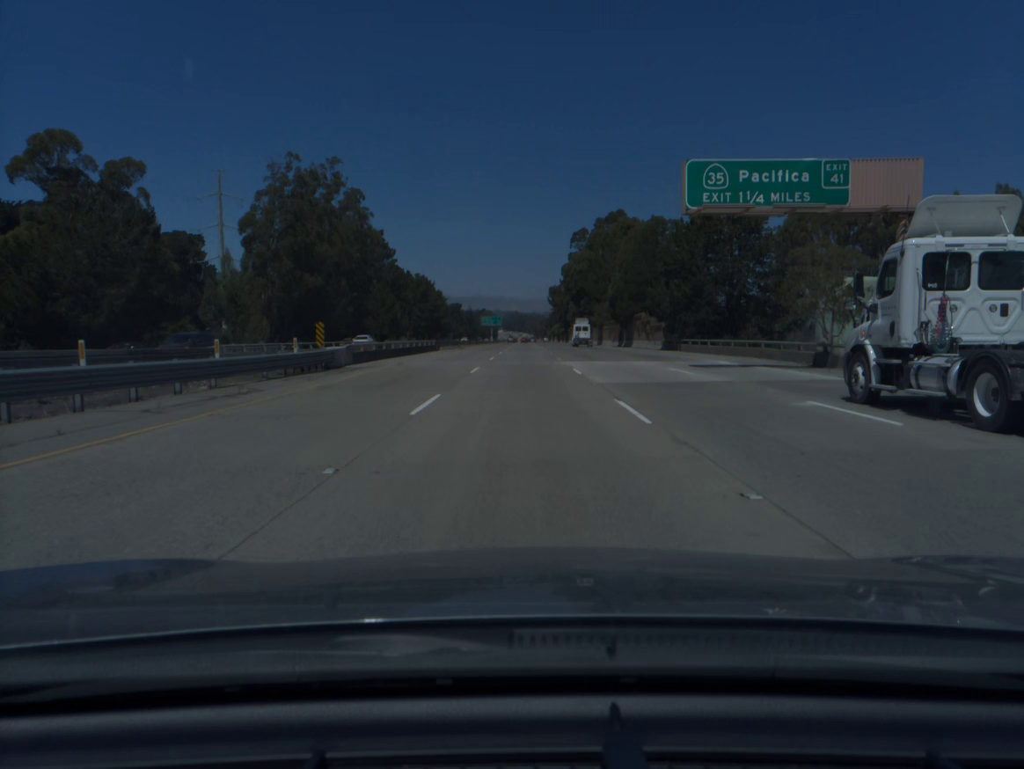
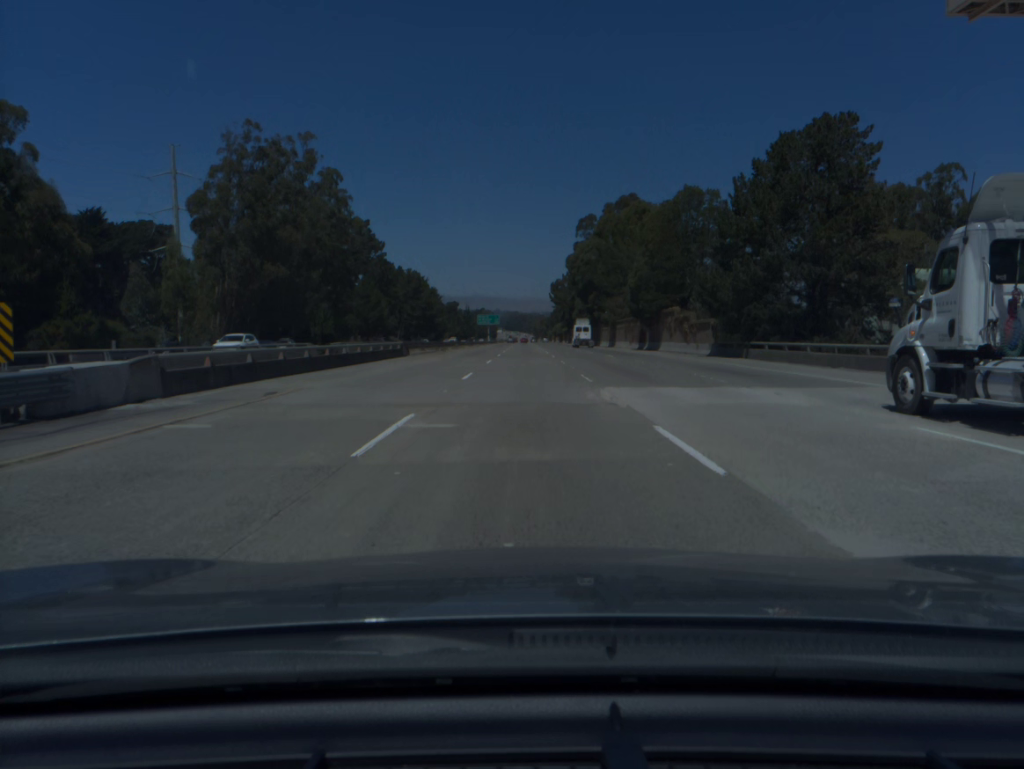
(0.0, +19.0) m; 0°
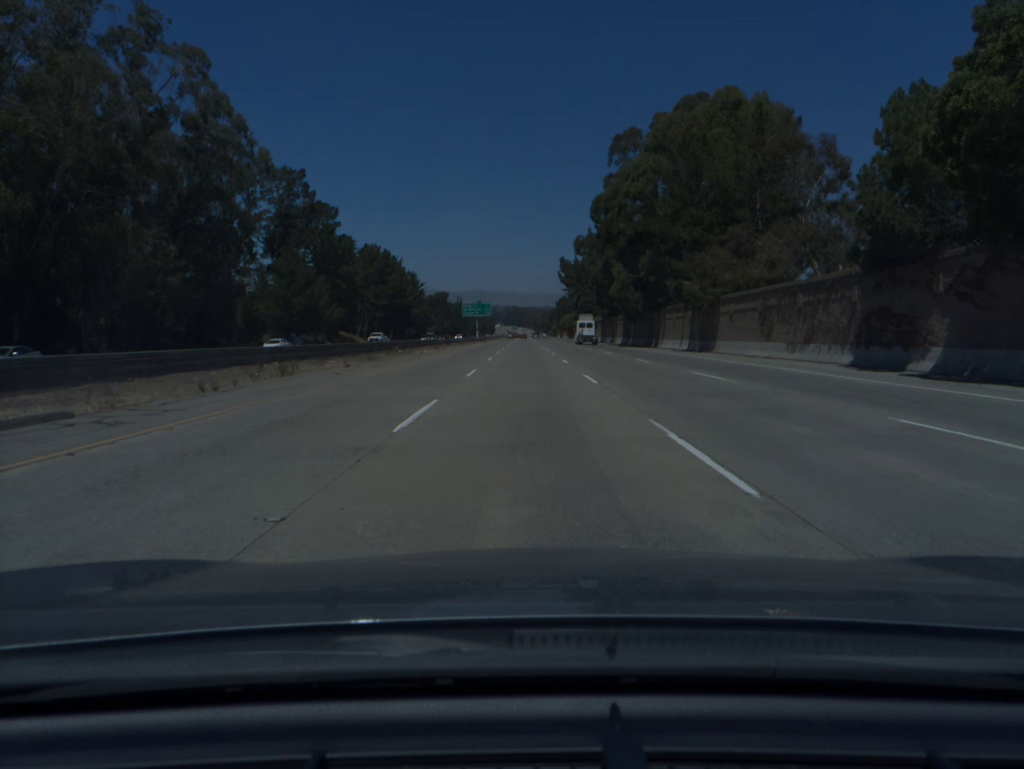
(0.0, +56.8) m; 0°
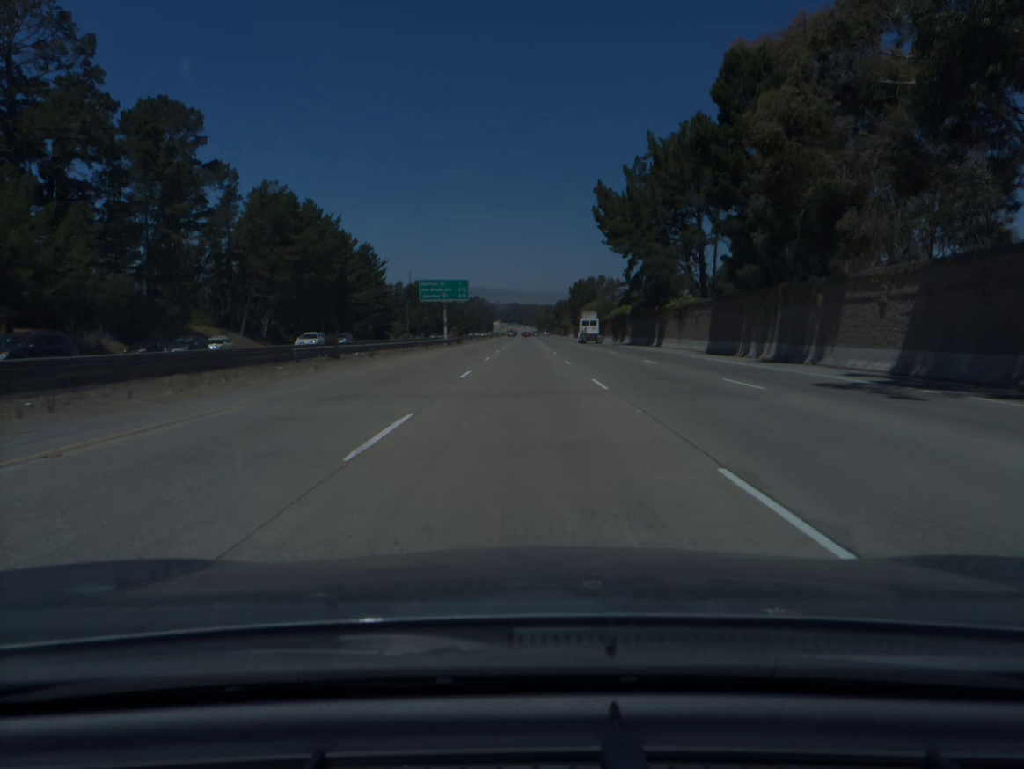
(-0.1, +75.5) m; 0°
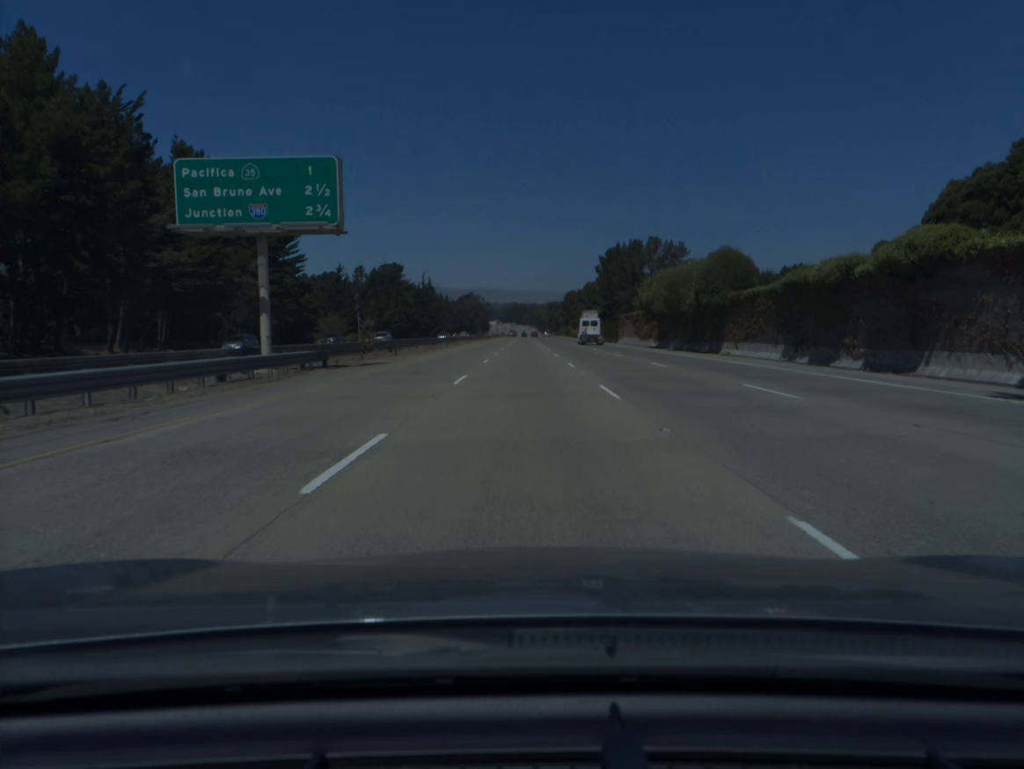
(0.0, +75.2) m; 0°
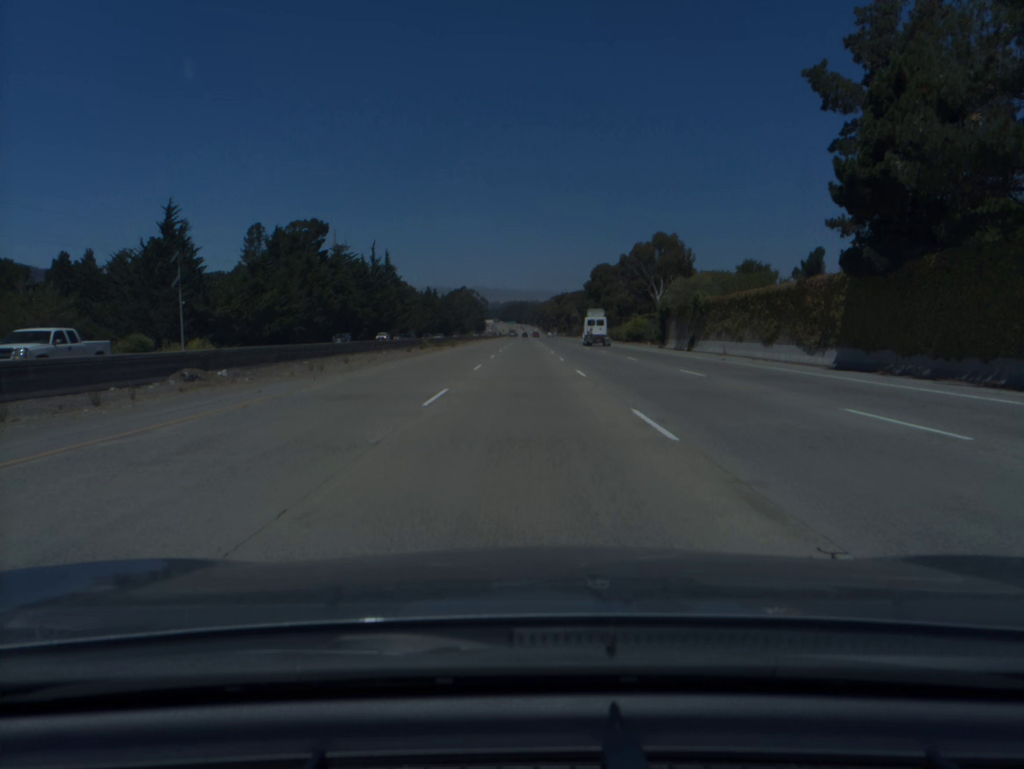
(+0.1, +94.2) m; 0°
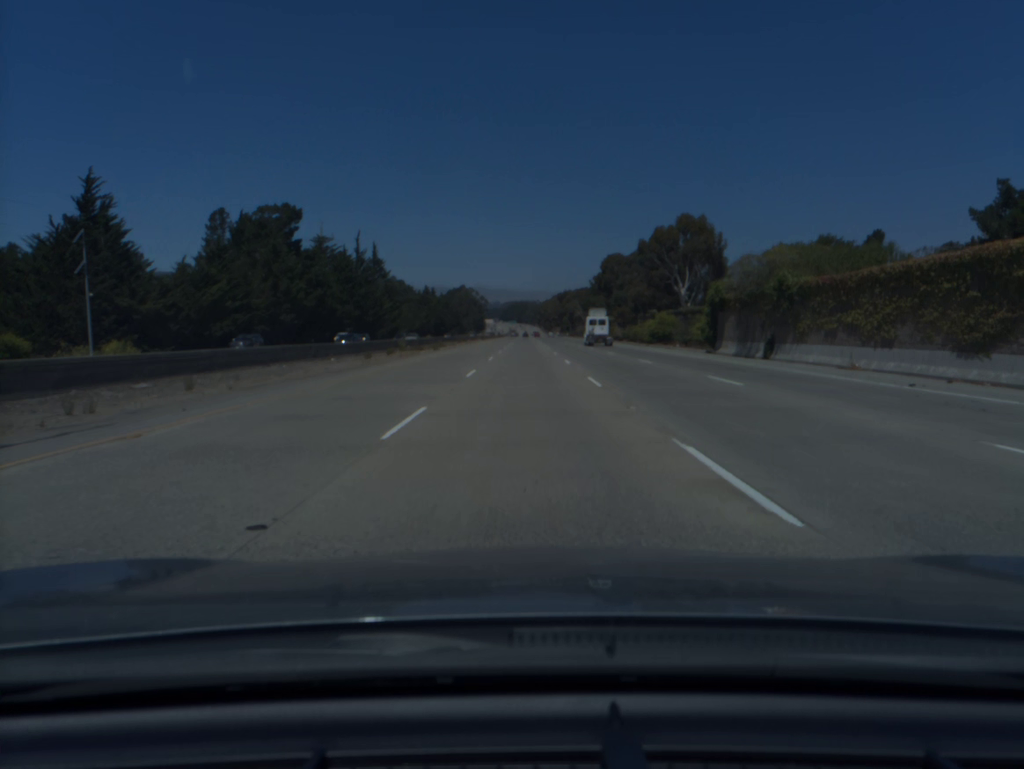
(0.0, +18.9) m; 0°
